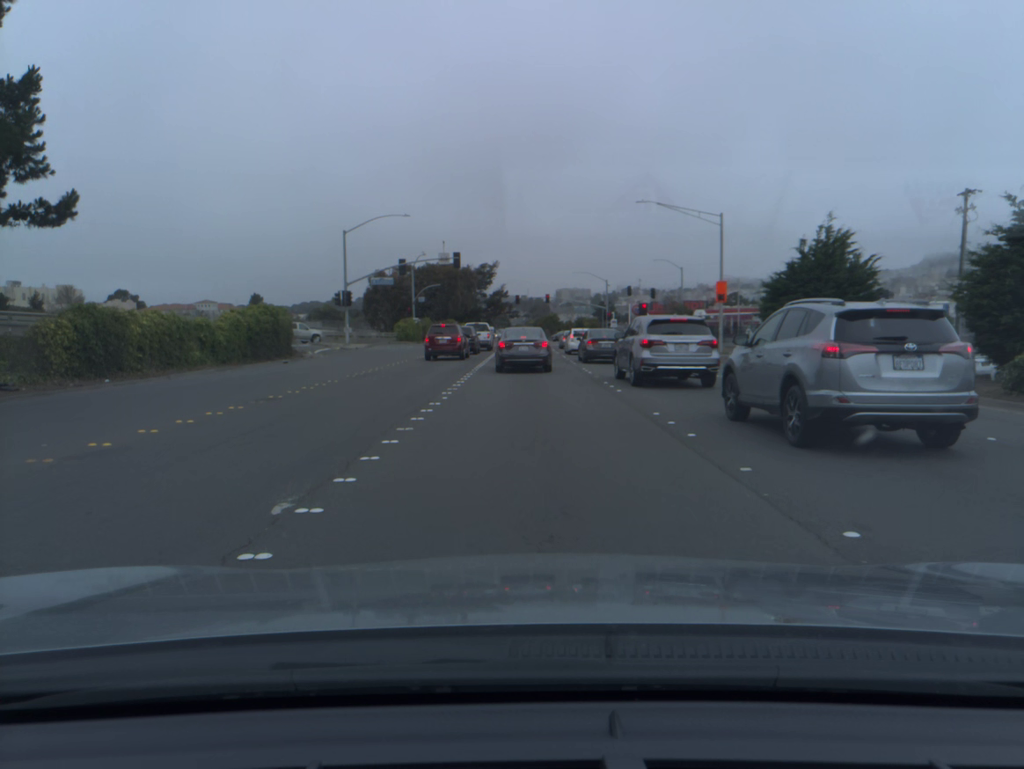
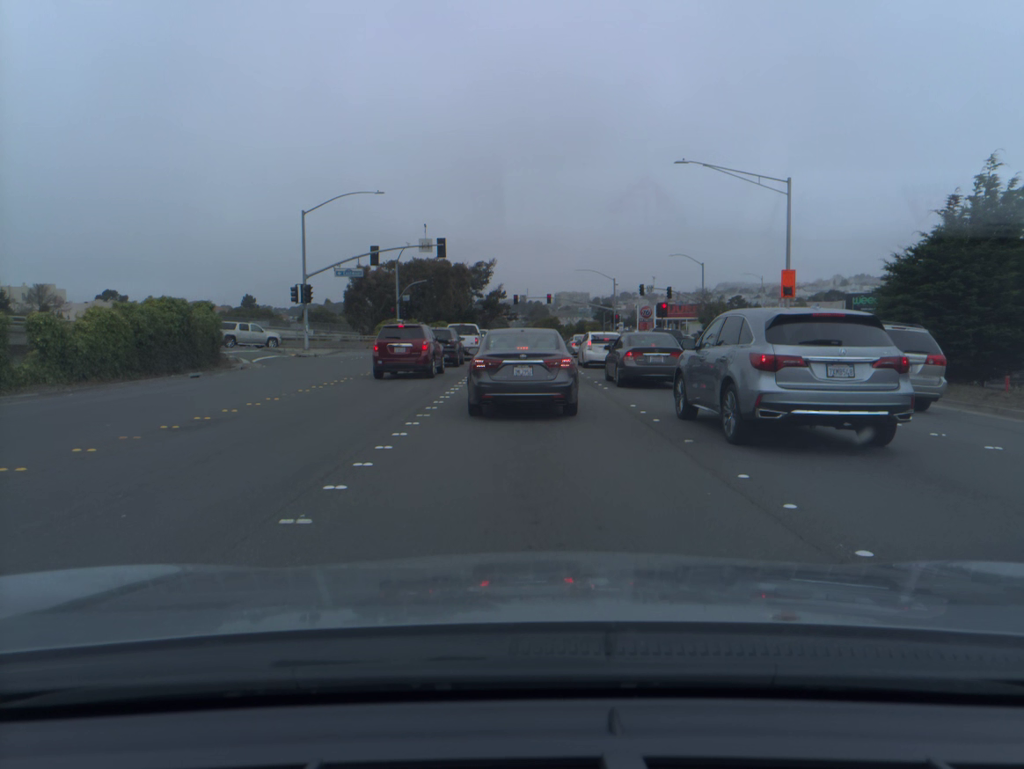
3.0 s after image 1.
(0.0, +12.8) m; 0°
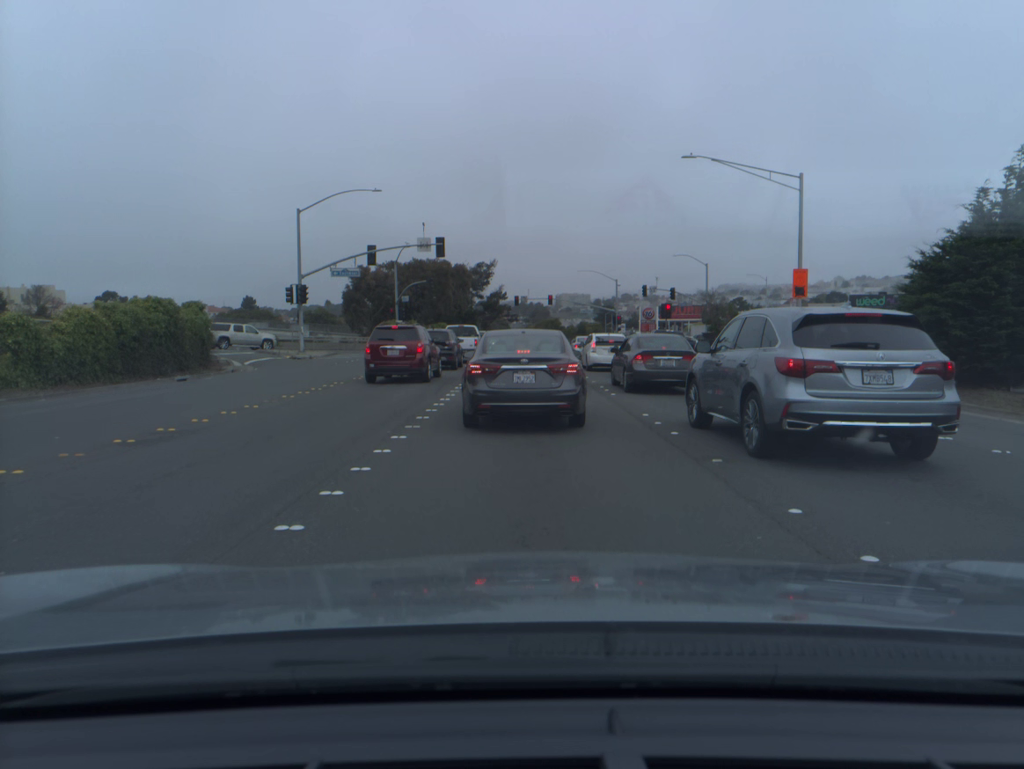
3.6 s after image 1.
(0.0, +1.4) m; 0°
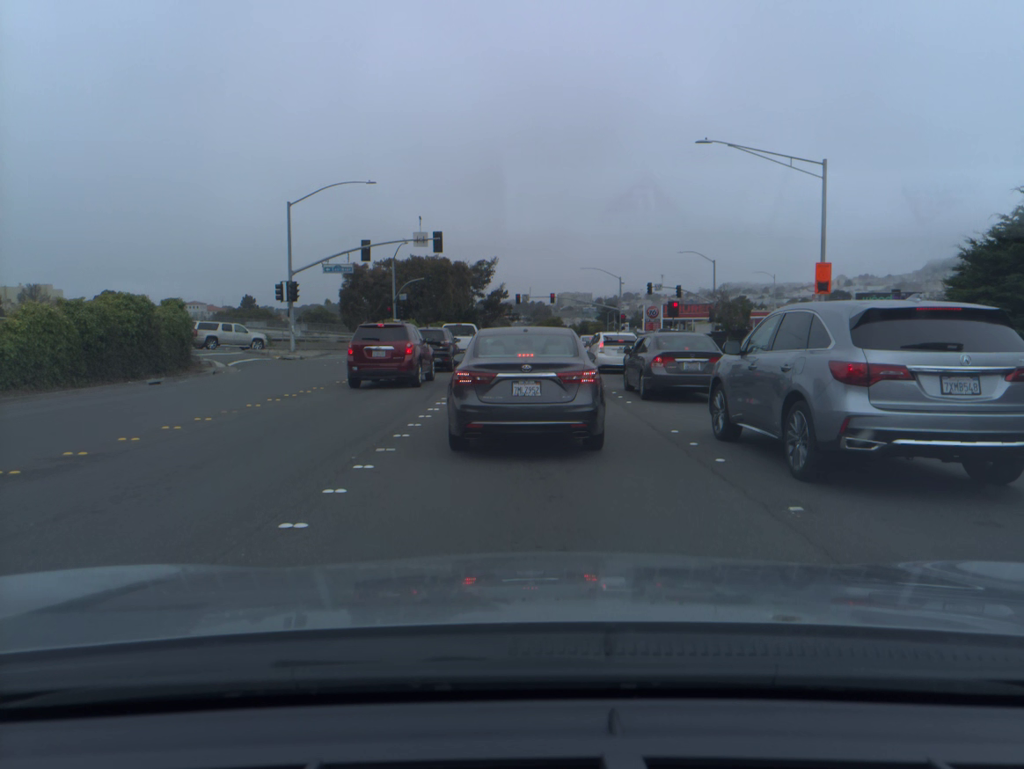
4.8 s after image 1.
(0.0, +2.4) m; +1°
